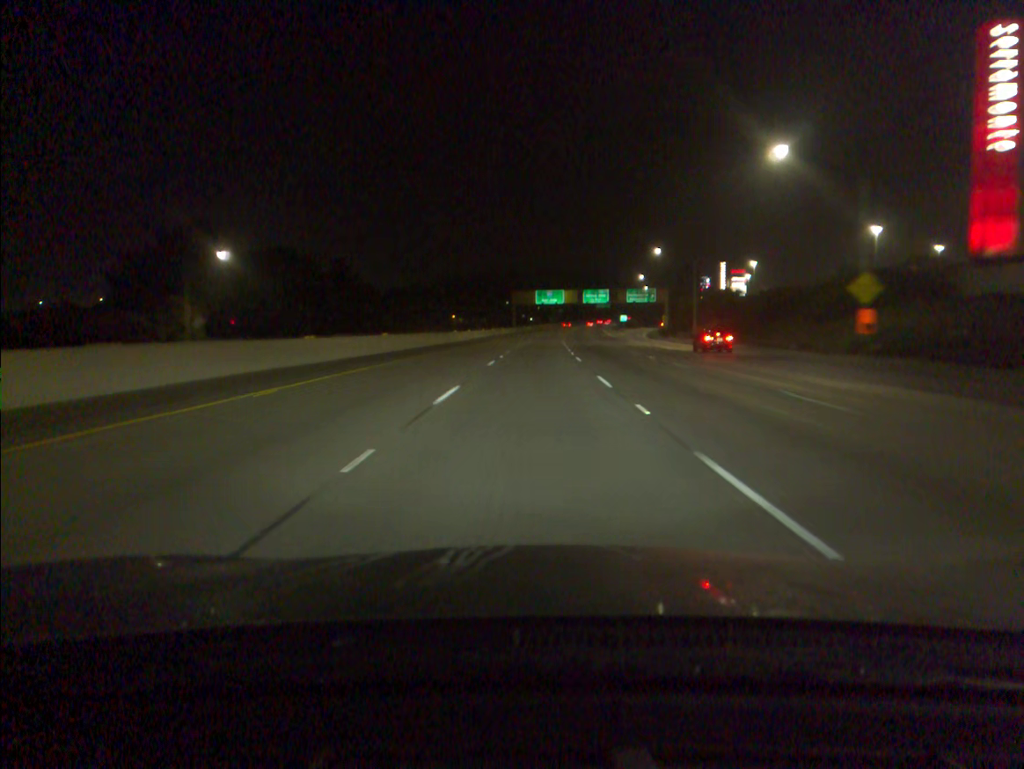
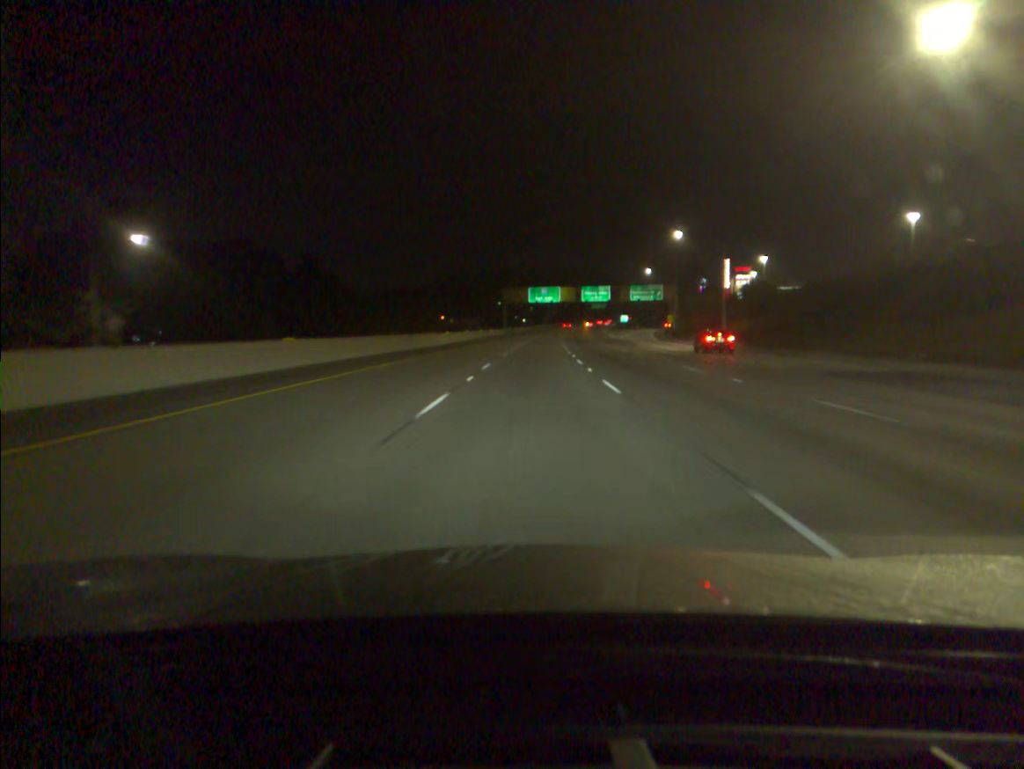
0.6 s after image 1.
(+0.1, +16.7) m; +1°
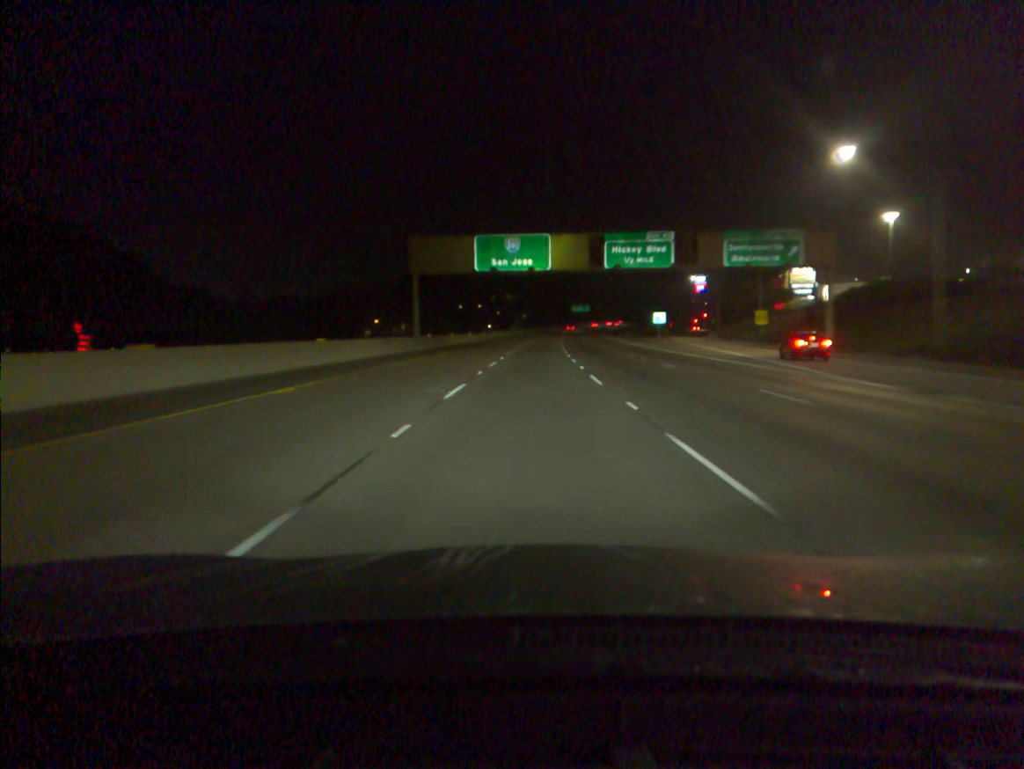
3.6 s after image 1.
(+1.6, +83.8) m; +2°
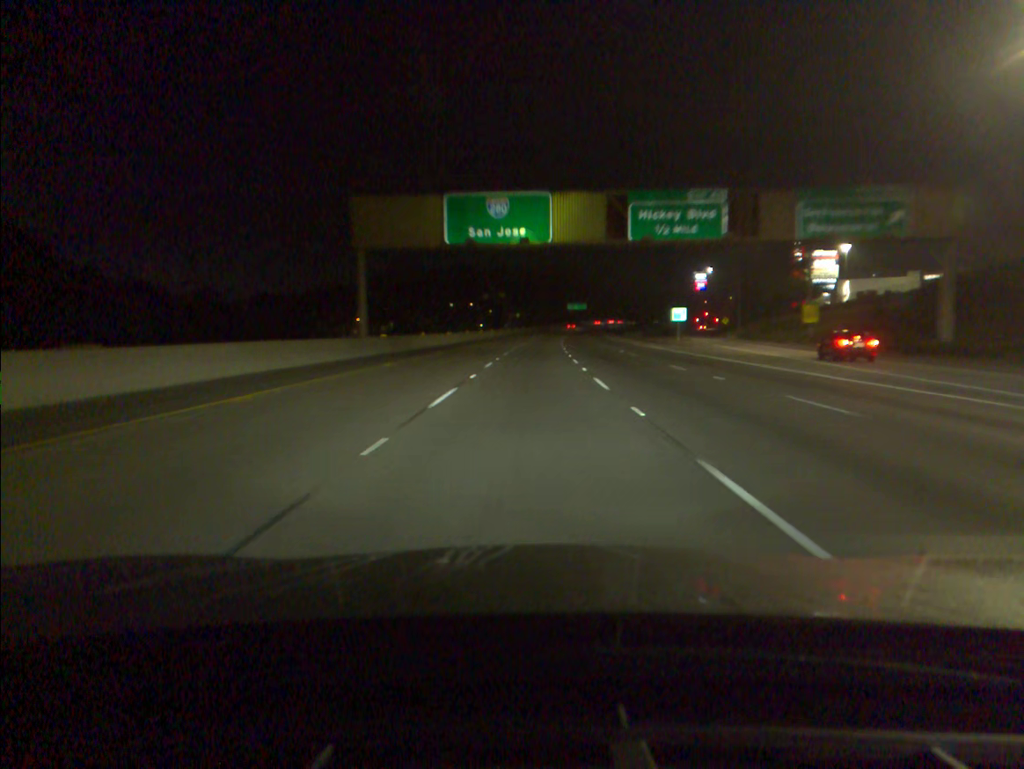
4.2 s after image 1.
(+0.1, +16.9) m; 0°
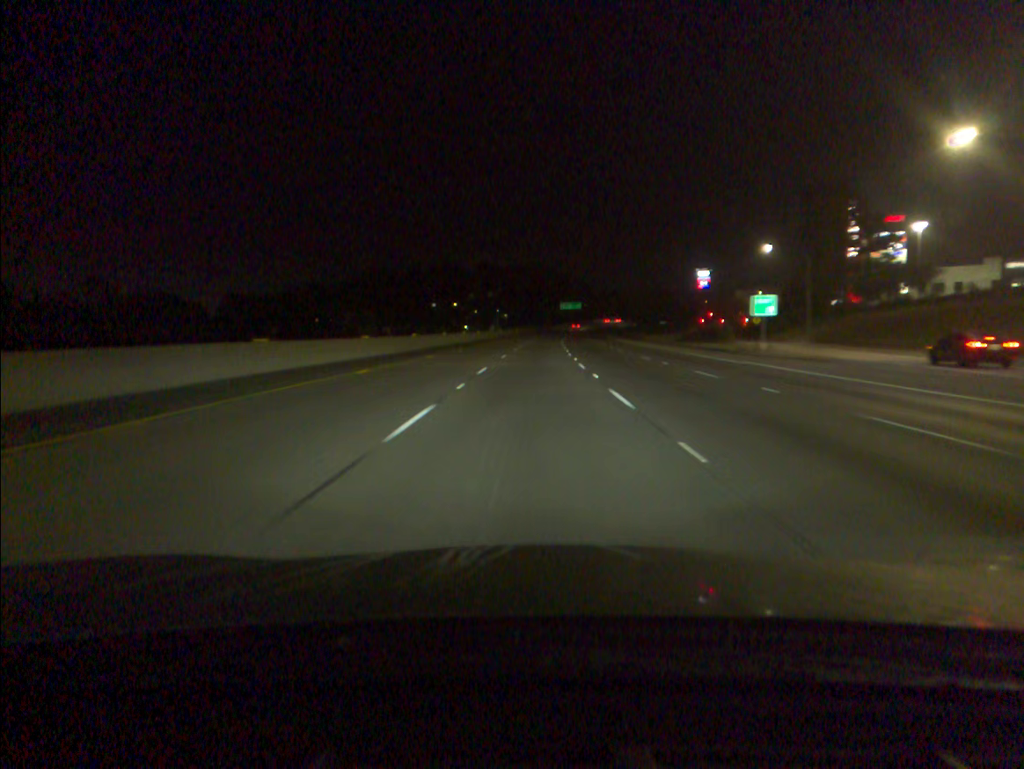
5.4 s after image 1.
(+0.2, +33.8) m; +1°
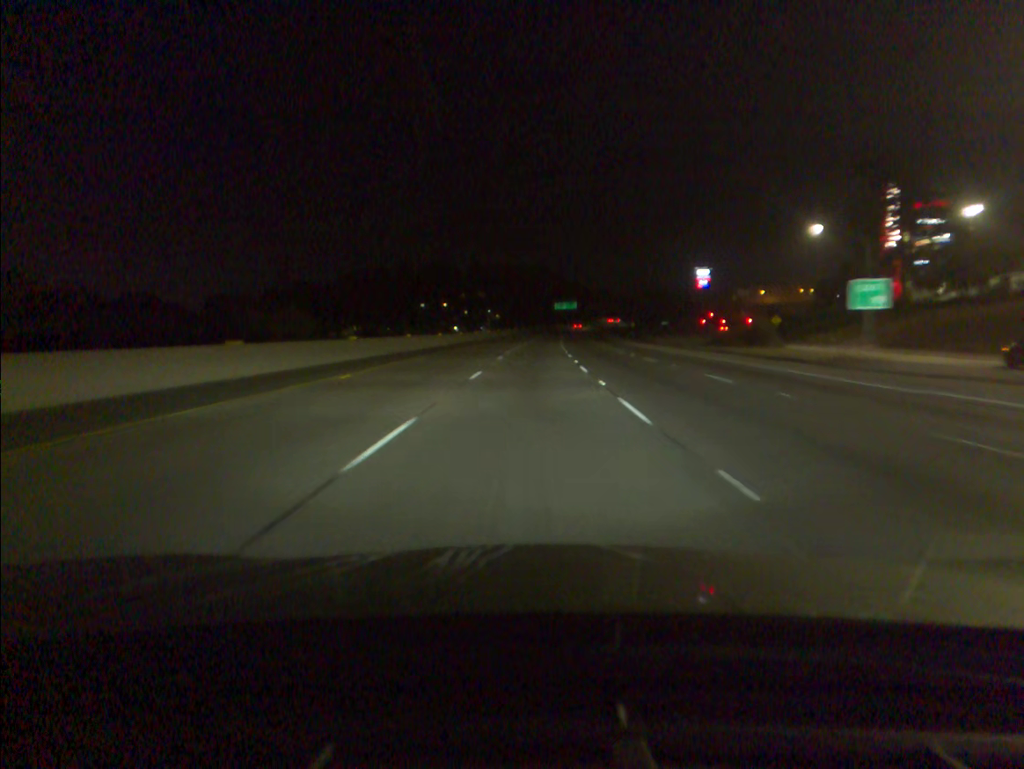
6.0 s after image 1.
(+0.1, +16.9) m; +1°
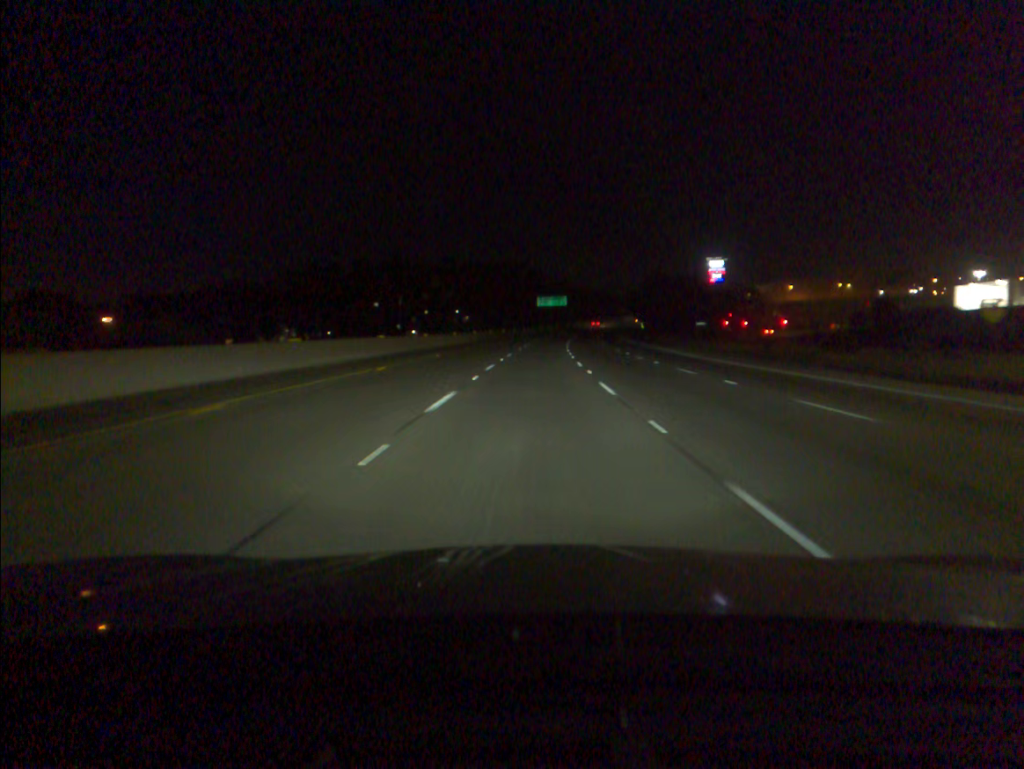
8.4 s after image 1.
(+0.9, +67.7) m; +2°
